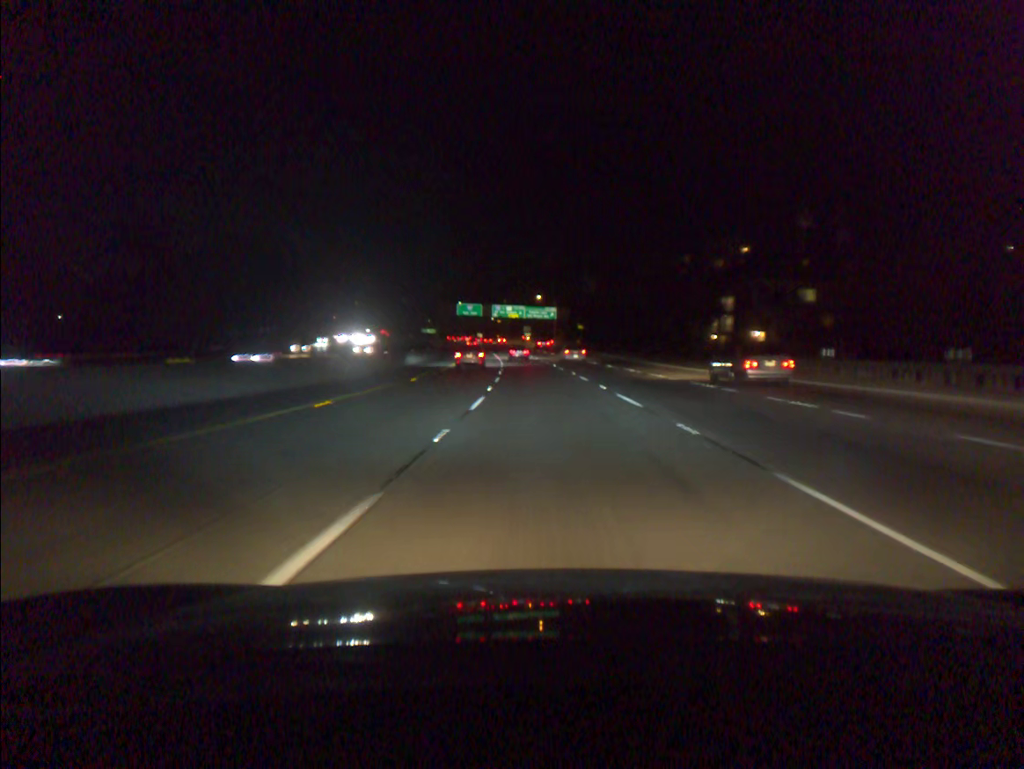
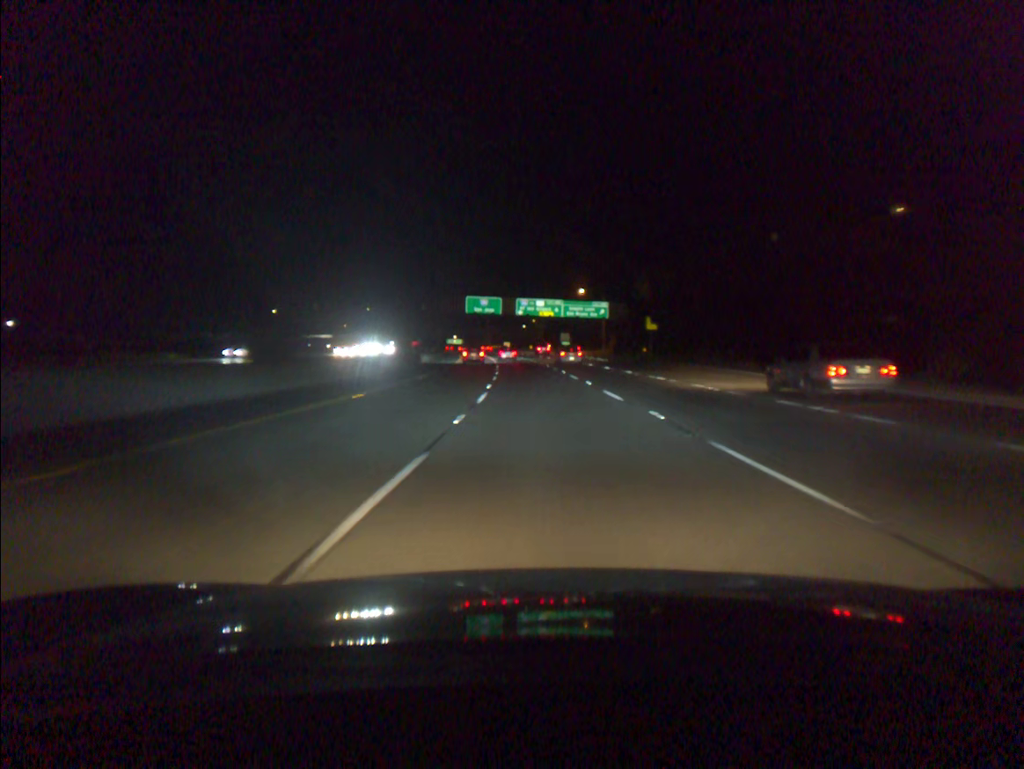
(-1.3, +54.5) m; -3°
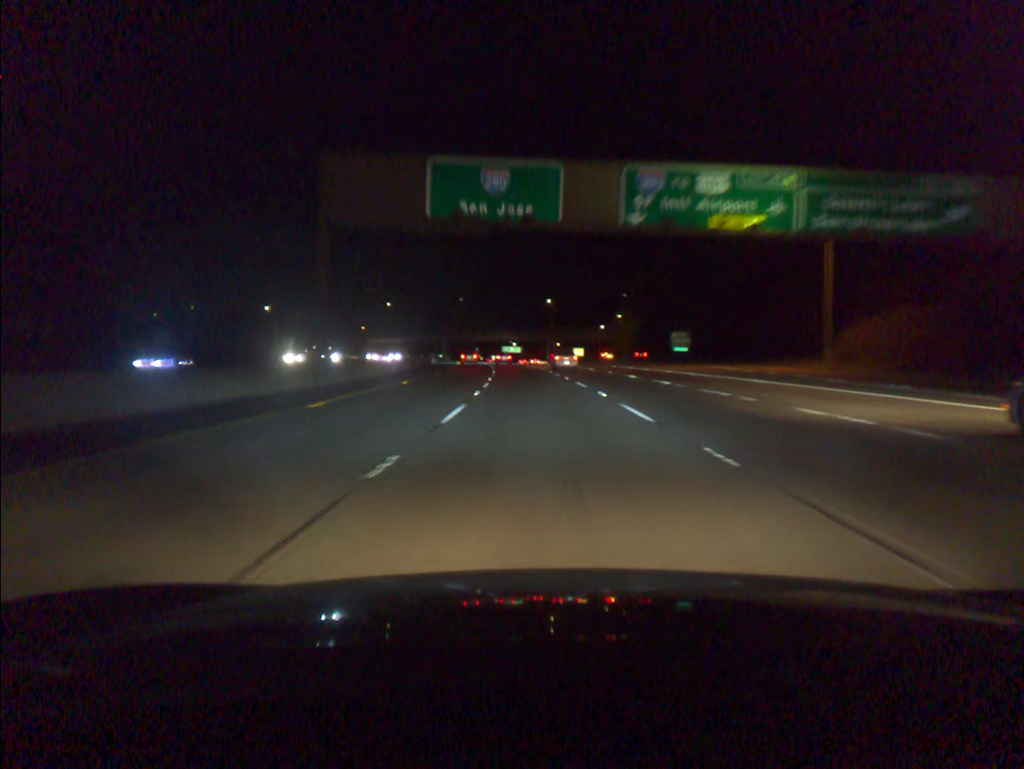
(-4.0, +91.4) m; -5°
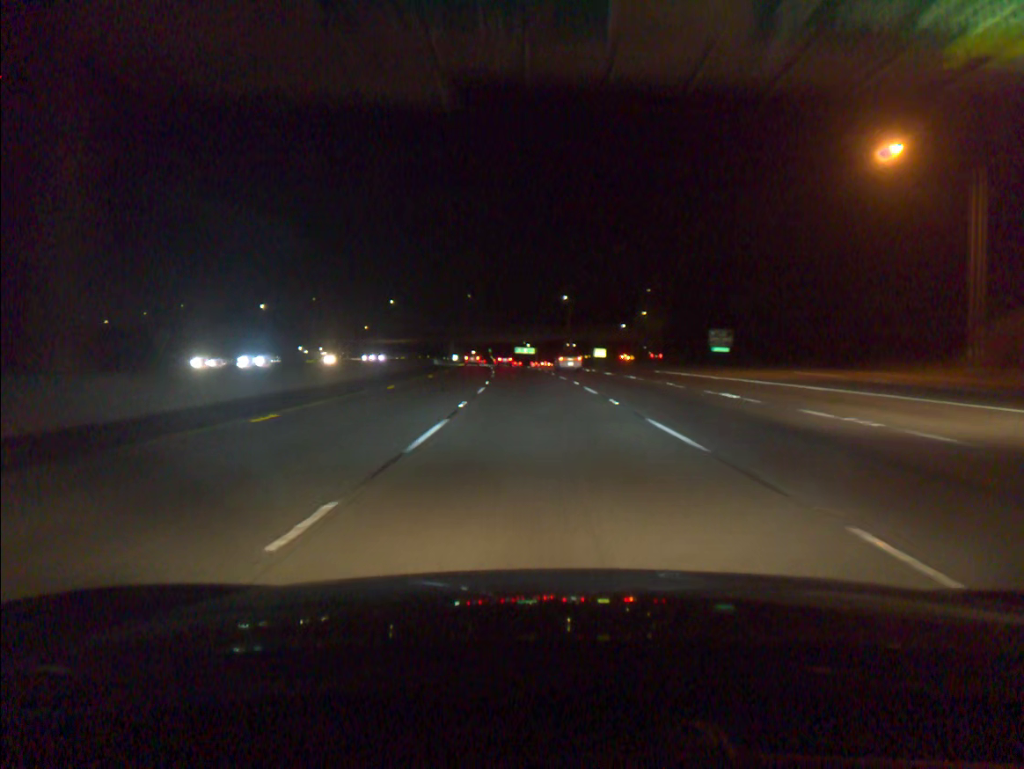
(-0.2, +18.3) m; -1°
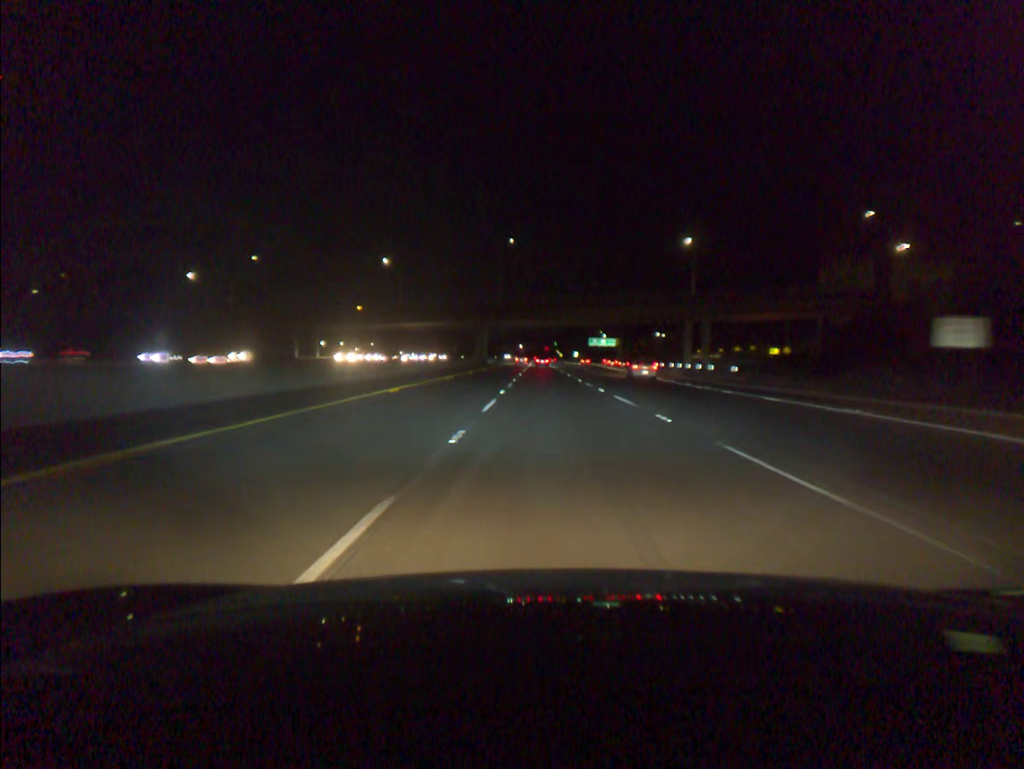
(-4.6, +91.6) m; -5°
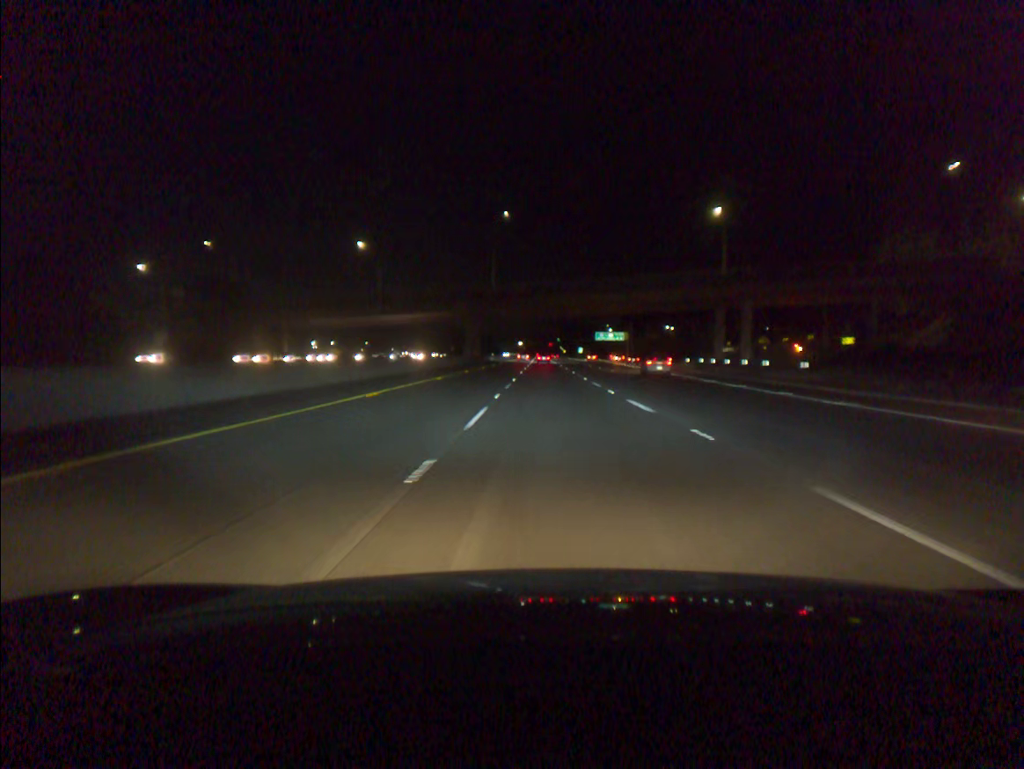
(0.0, +18.4) m; 0°
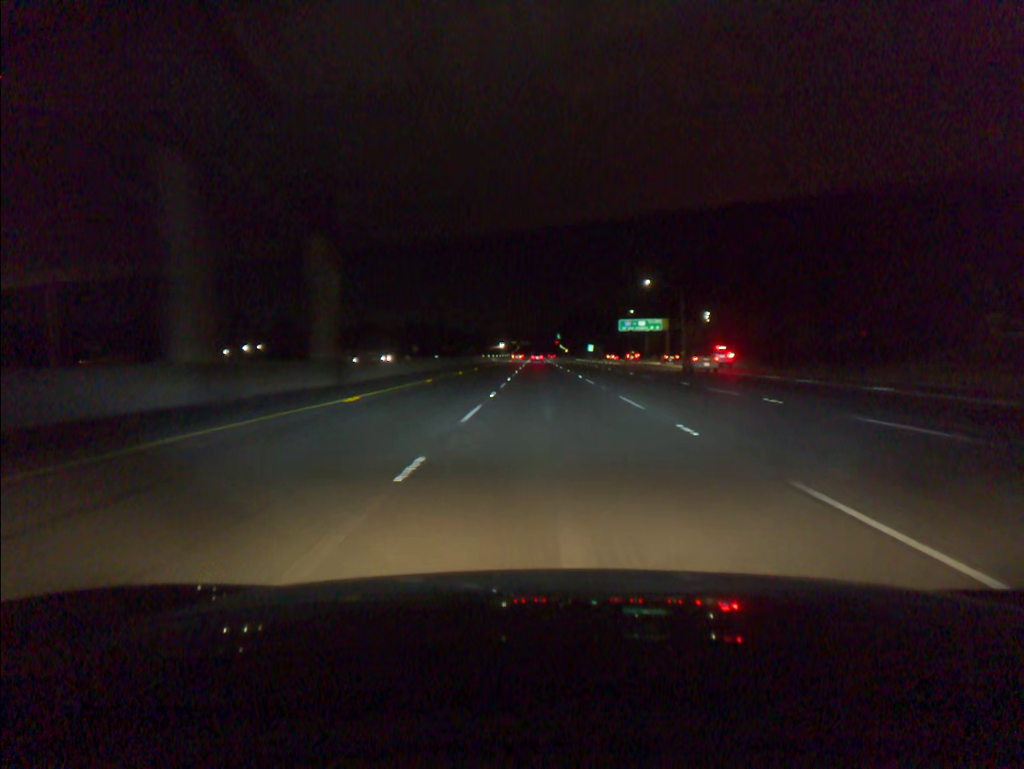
(0.0, +74.1) m; 0°
